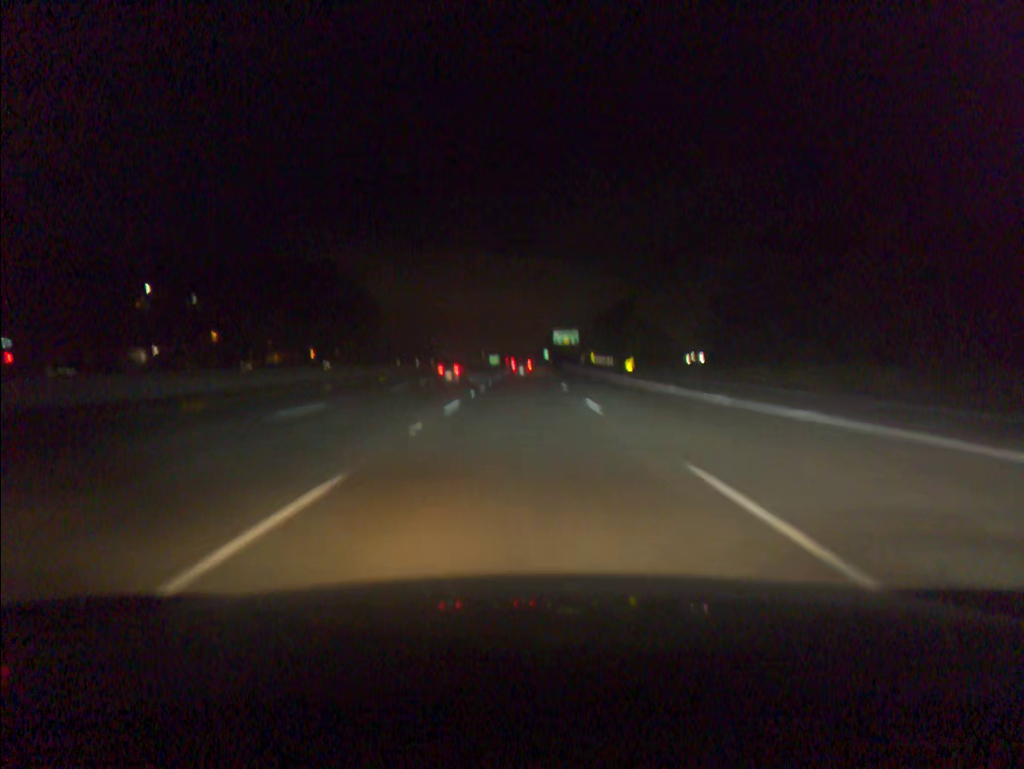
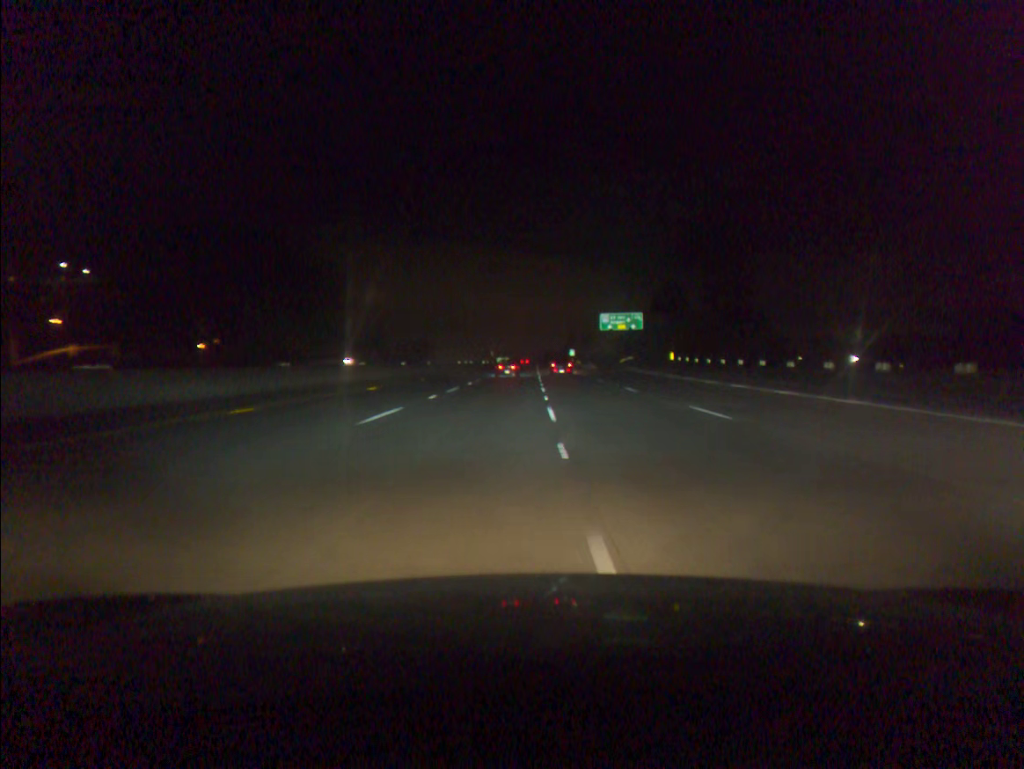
(-1.8, +90.7) m; -1°
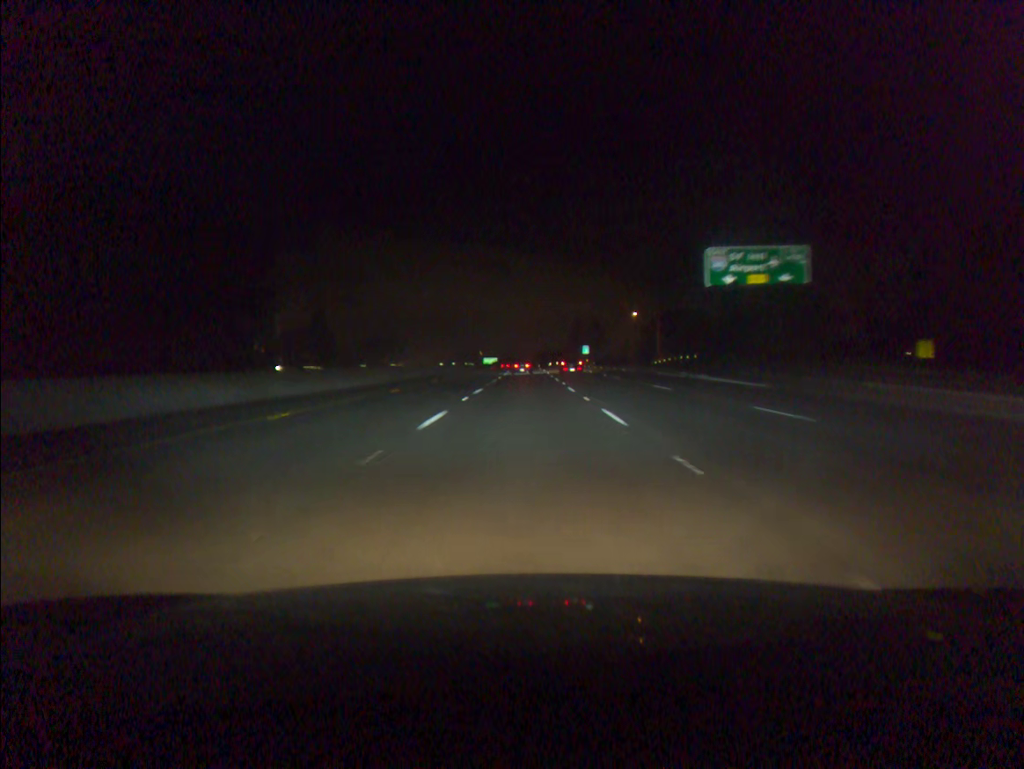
(0.0, +74.1) m; +1°
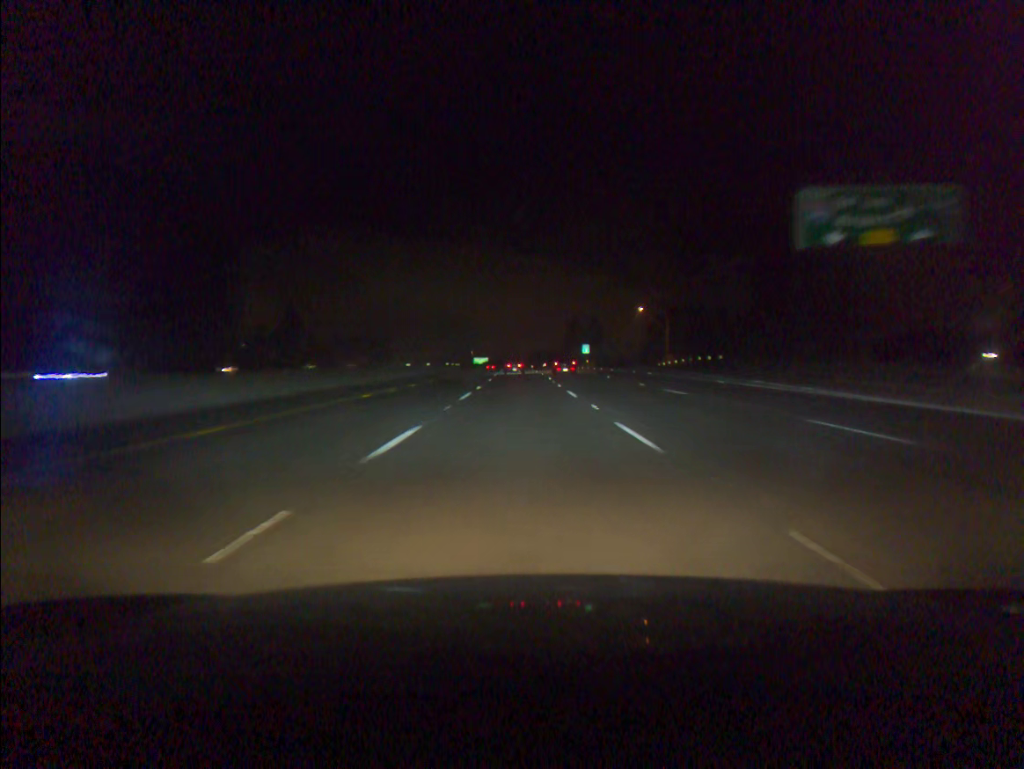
(+0.1, +18.7) m; +1°
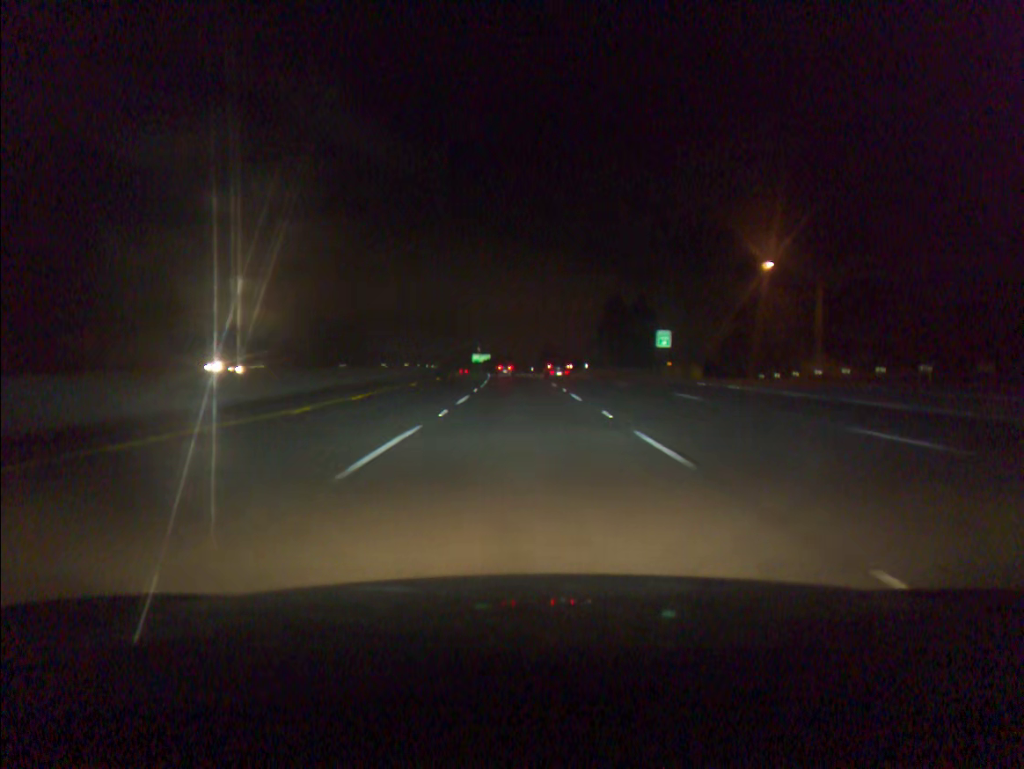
(-0.2, +74.9) m; -1°
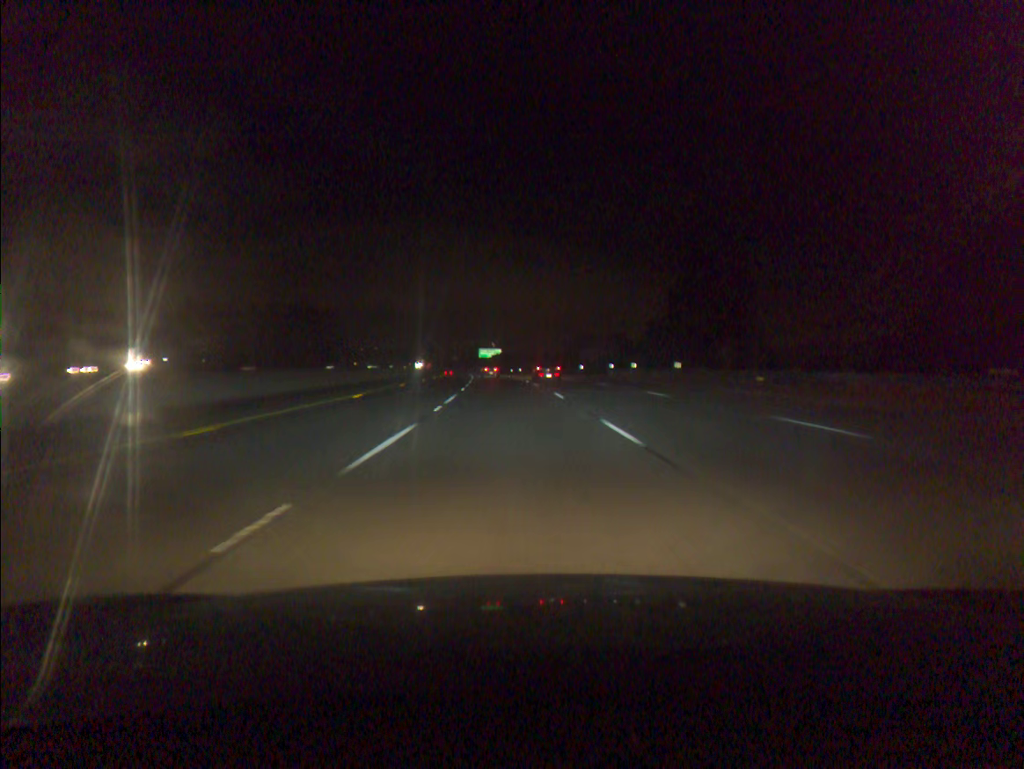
(-0.4, +56.0) m; -1°
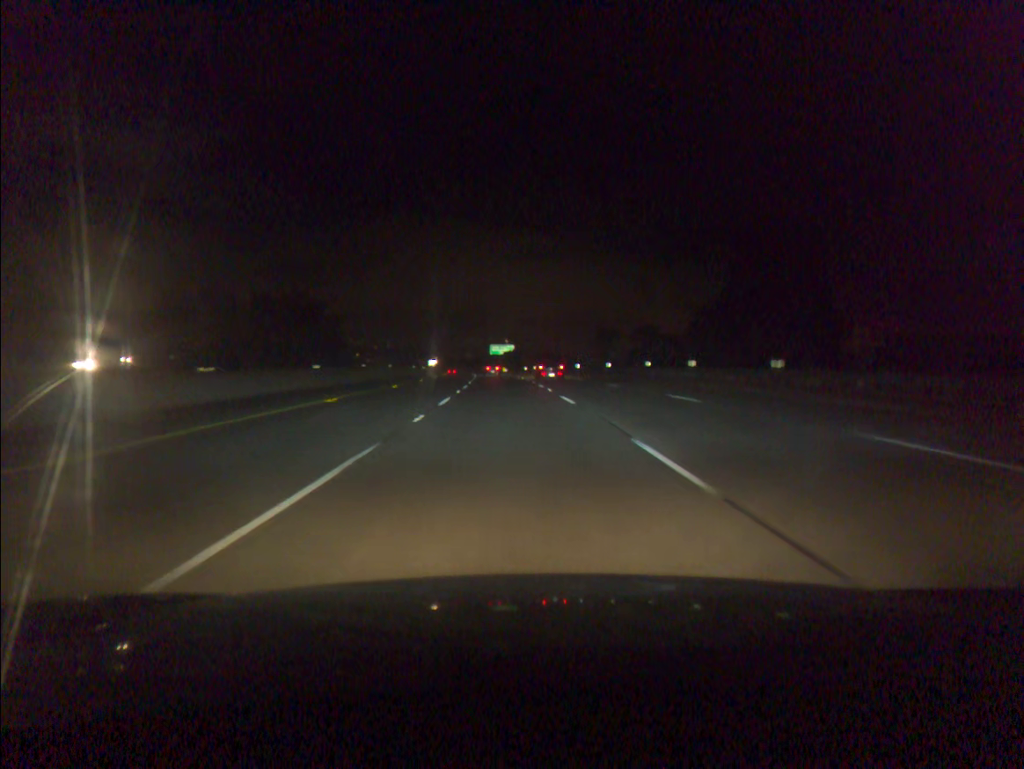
(-0.1, +18.6) m; -1°
